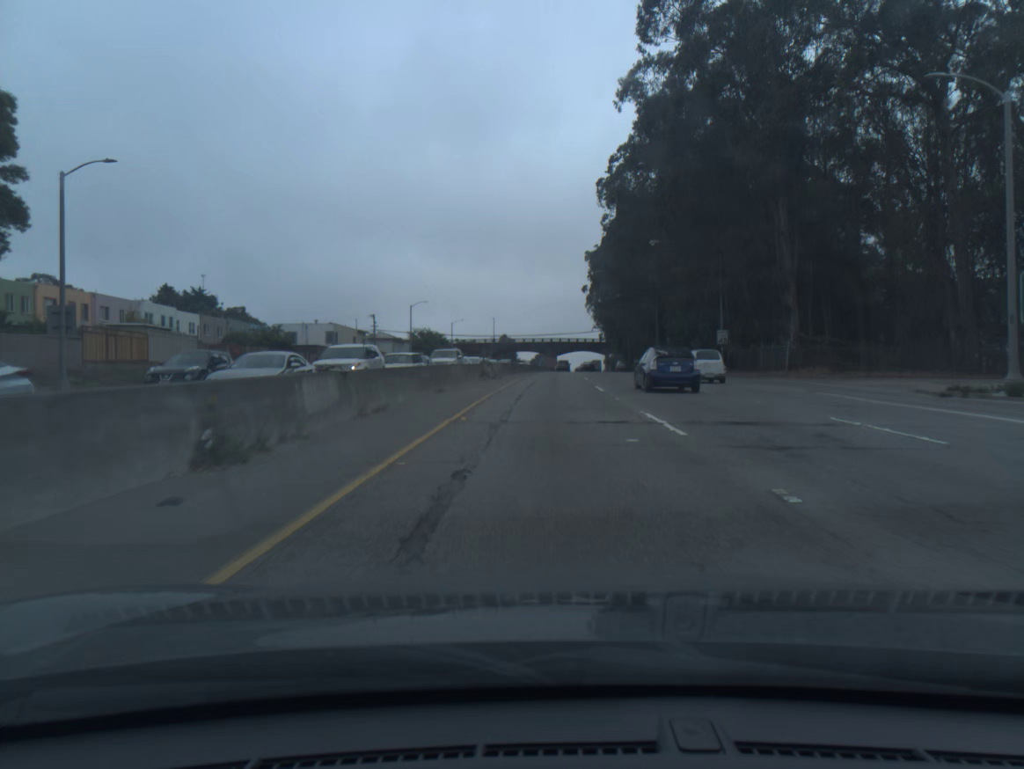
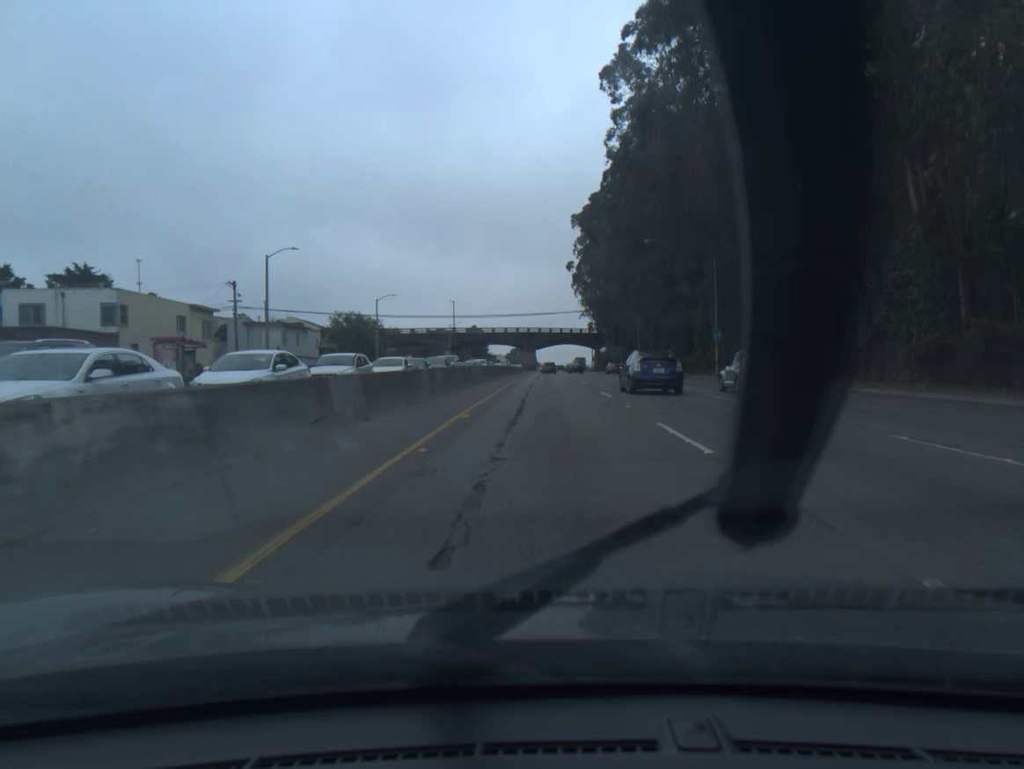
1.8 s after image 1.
(+0.6, +47.0) m; +2°
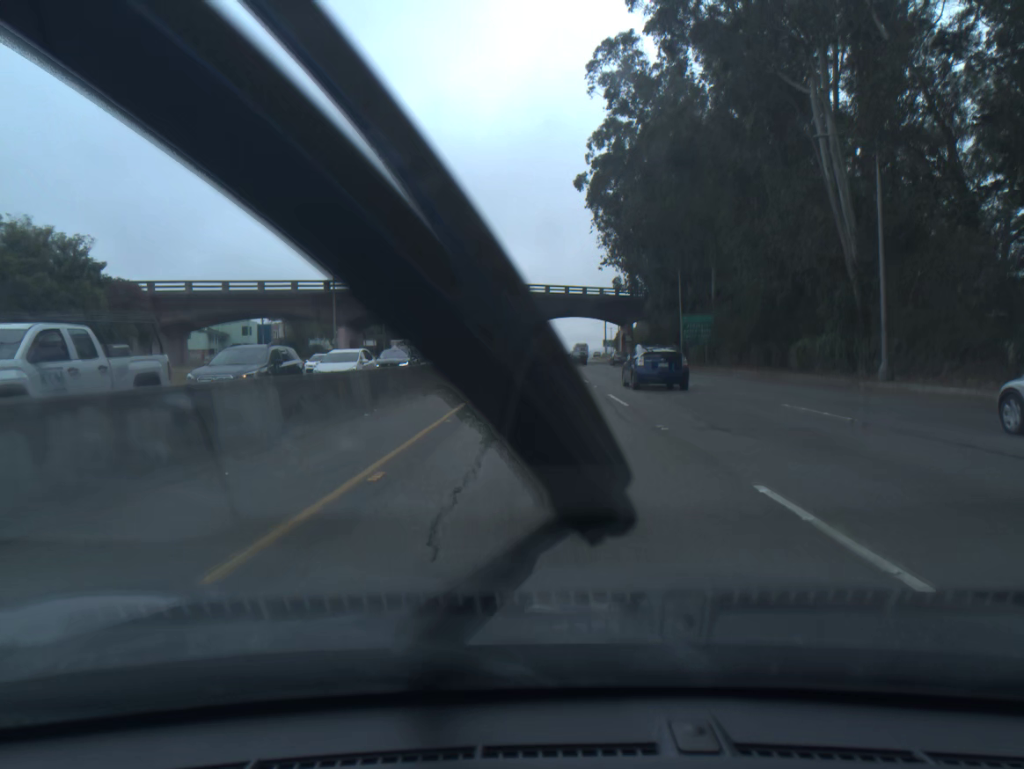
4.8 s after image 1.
(+0.7, +80.6) m; +1°
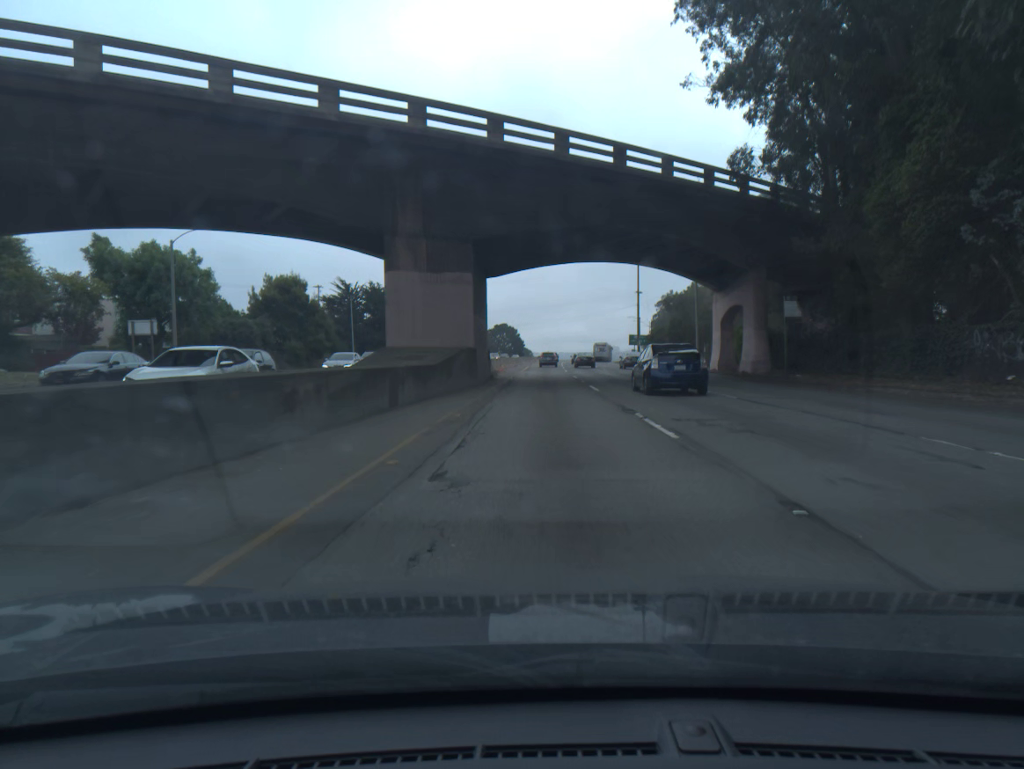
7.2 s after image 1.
(-0.2, +65.6) m; 0°
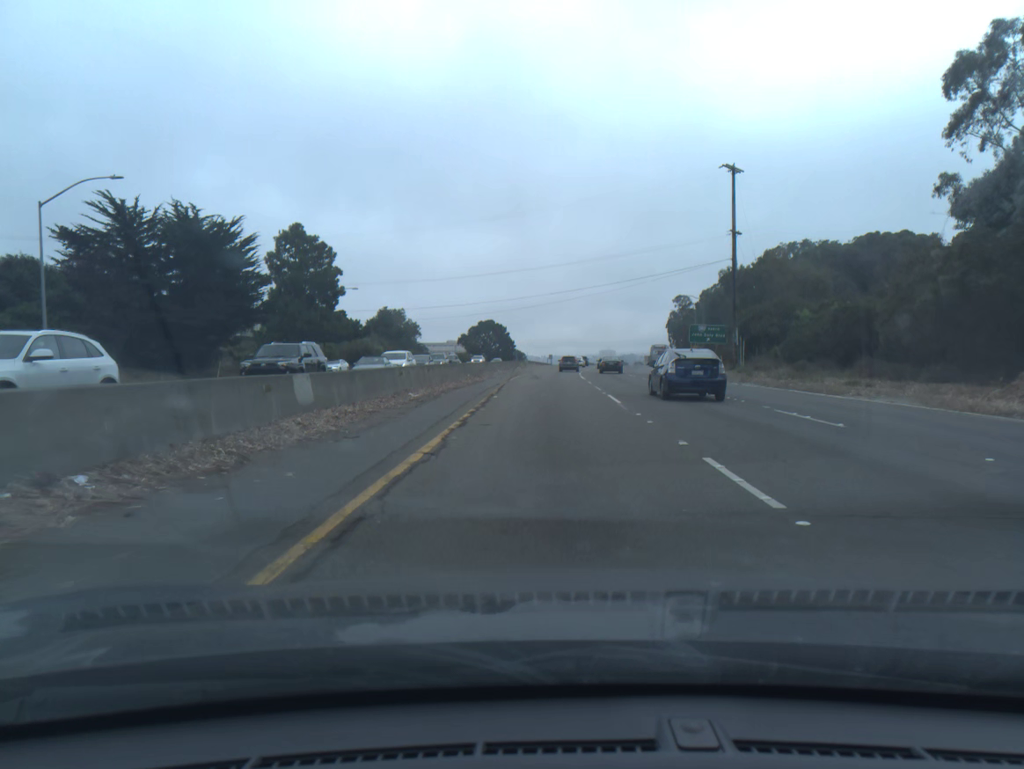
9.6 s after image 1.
(+0.2, +63.6) m; +1°
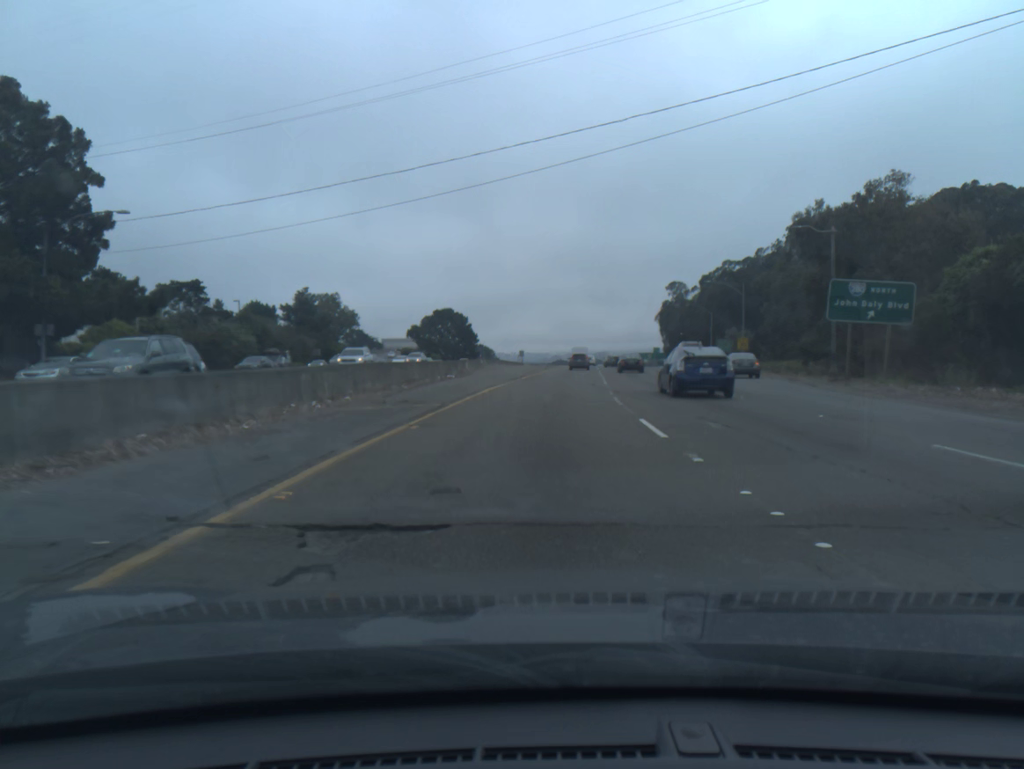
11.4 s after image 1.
(+0.6, +47.0) m; +2°
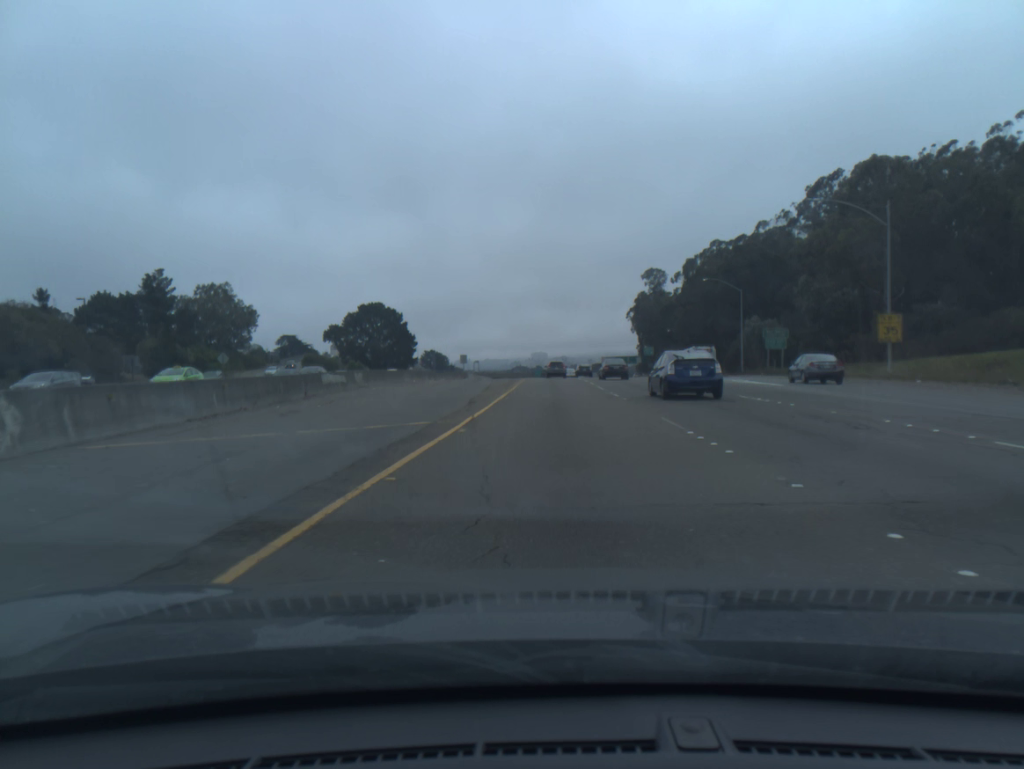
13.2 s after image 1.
(+1.3, +47.0) m; +3°
